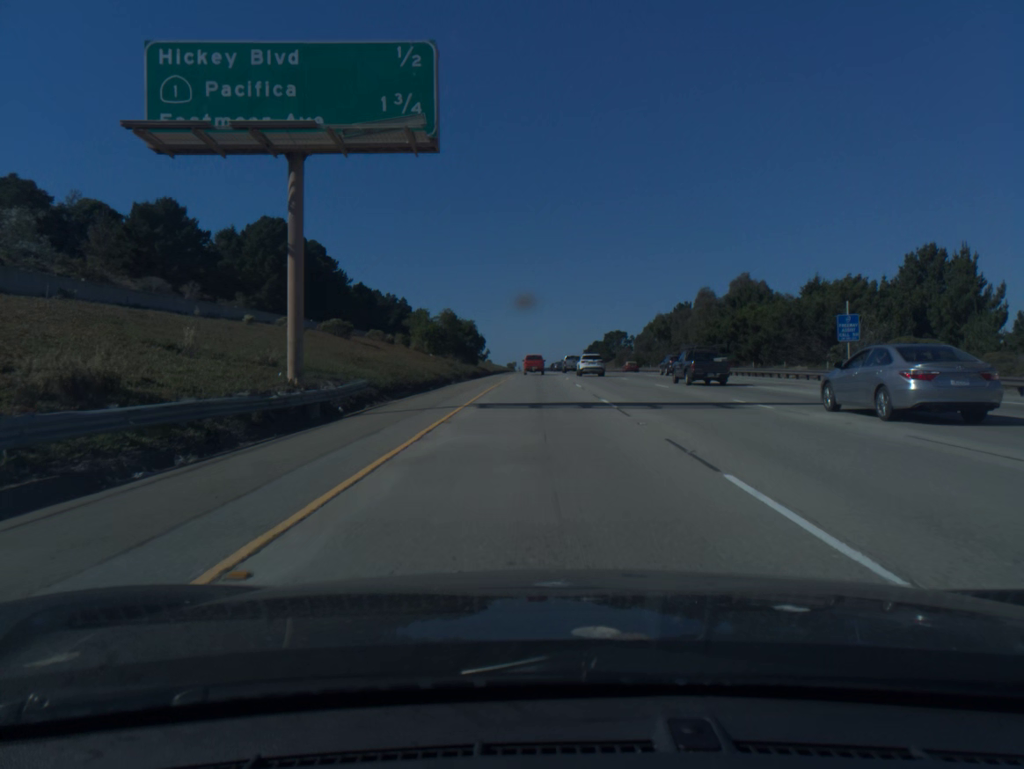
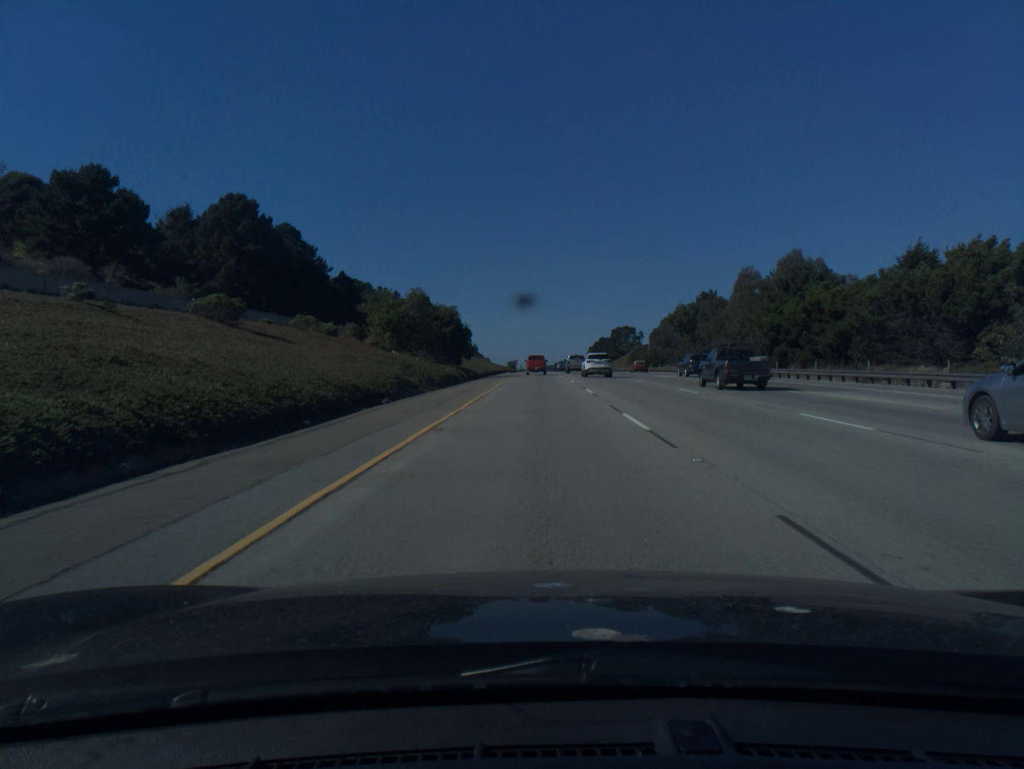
(0.0, +20.3) m; 0°
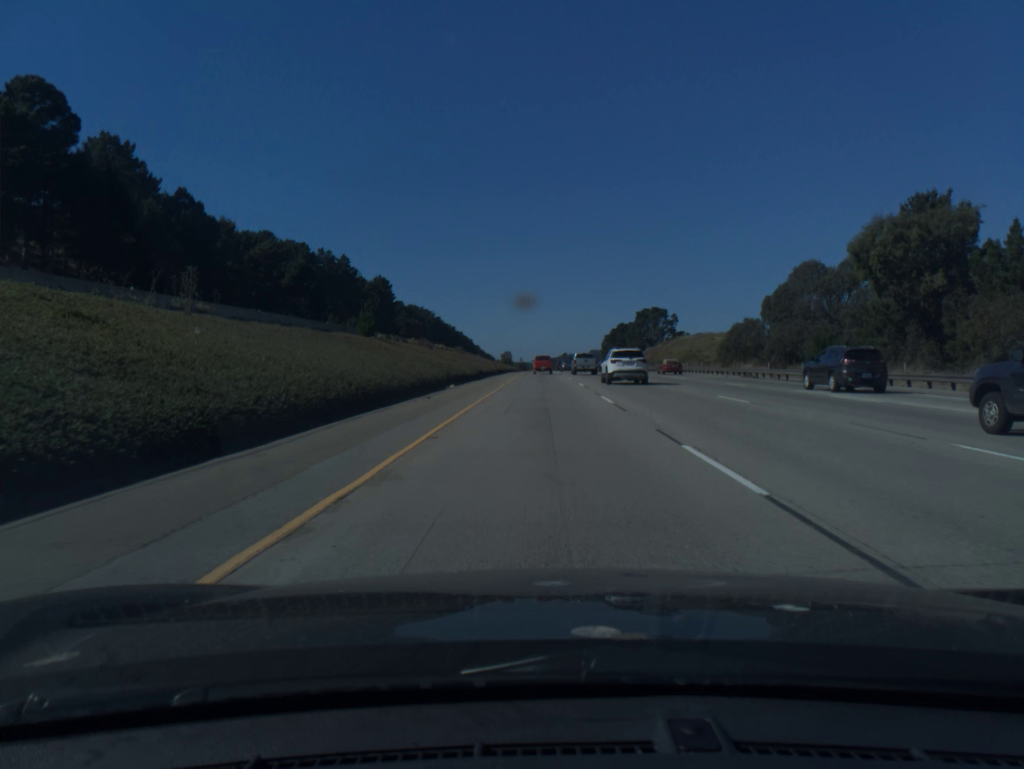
(-0.3, +79.2) m; 0°
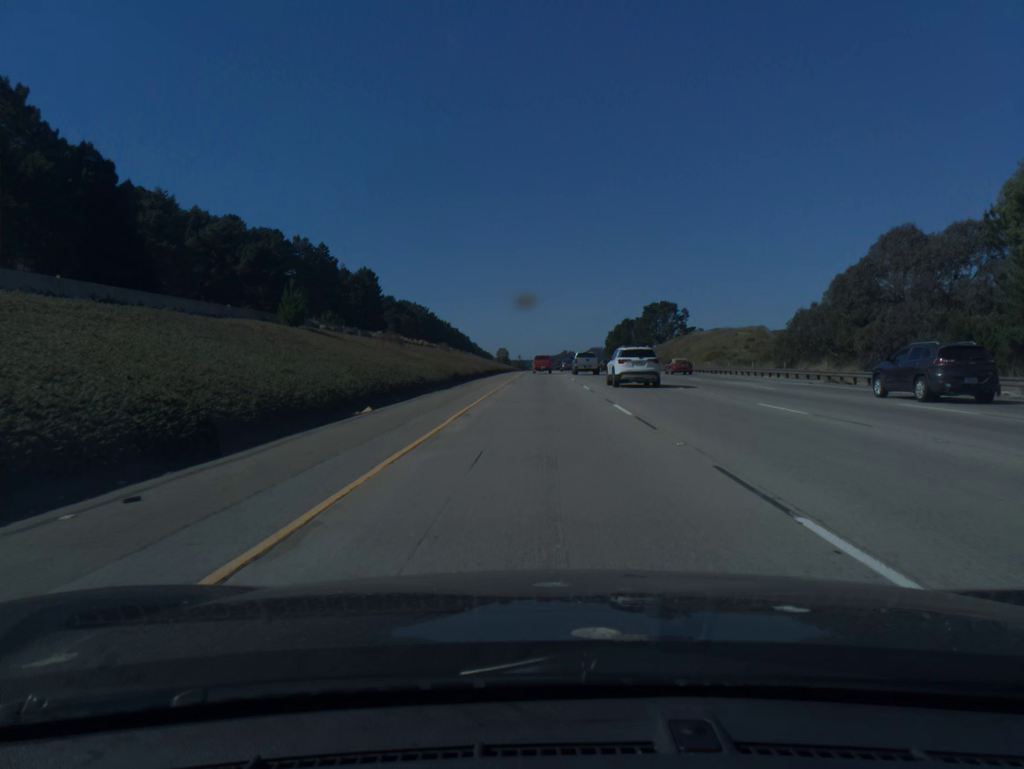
(0.0, +19.2) m; 0°
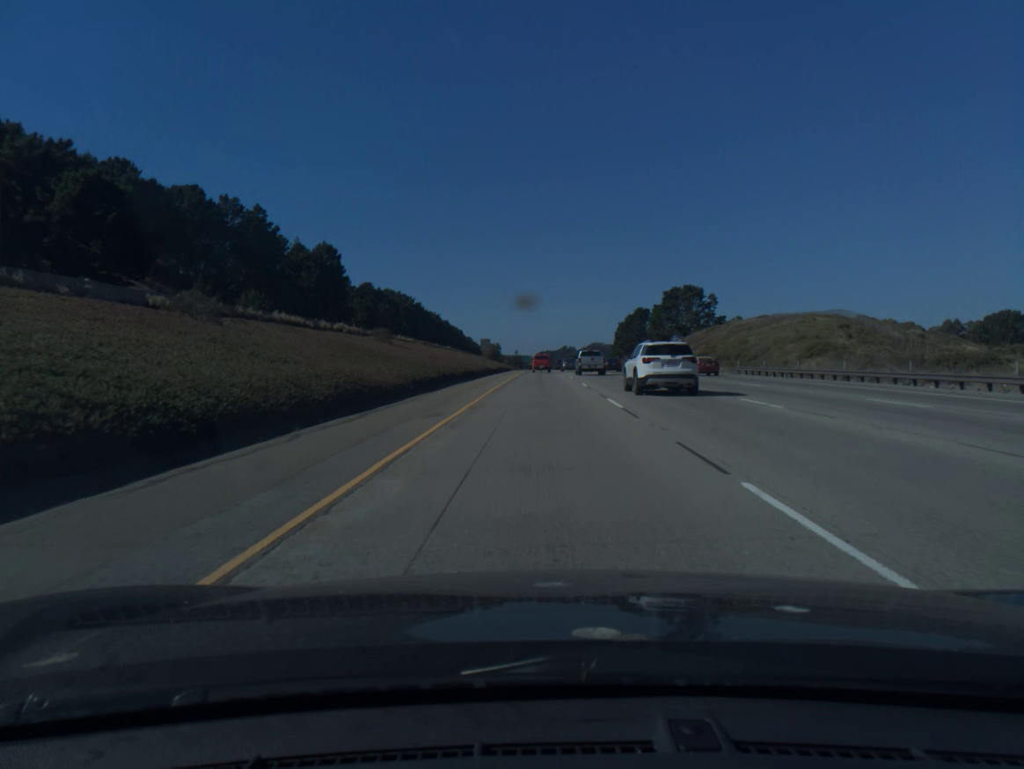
(0.0, +42.0) m; 0°
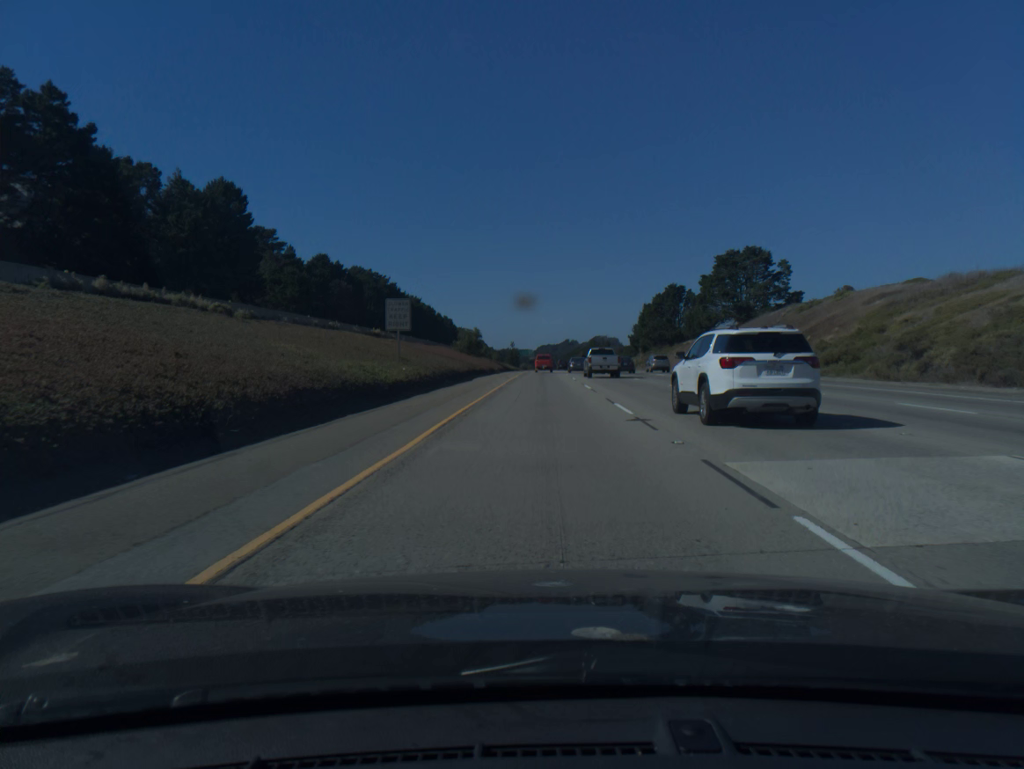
(0.0, +60.3) m; 0°
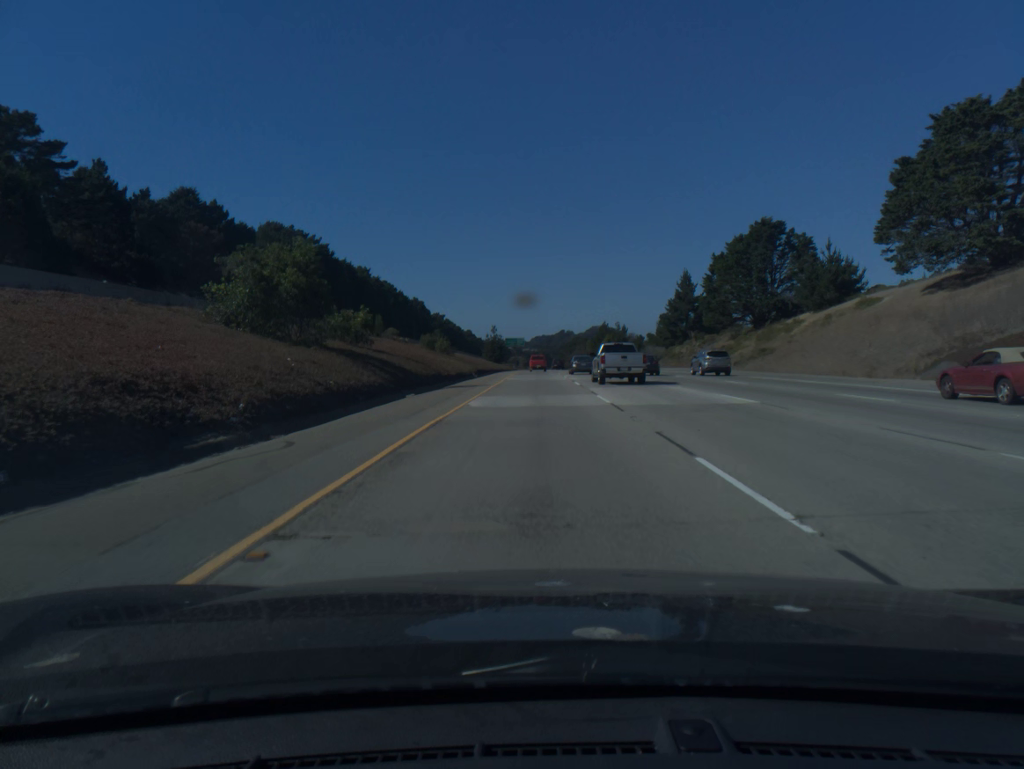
(+0.2, +84.3) m; 0°
